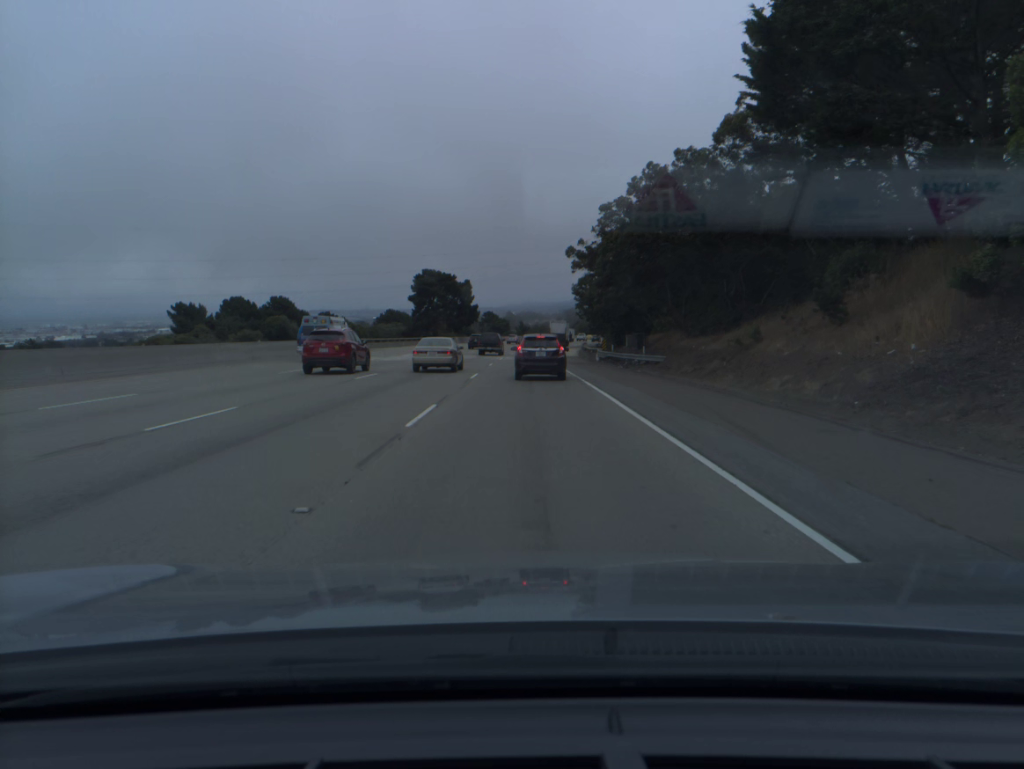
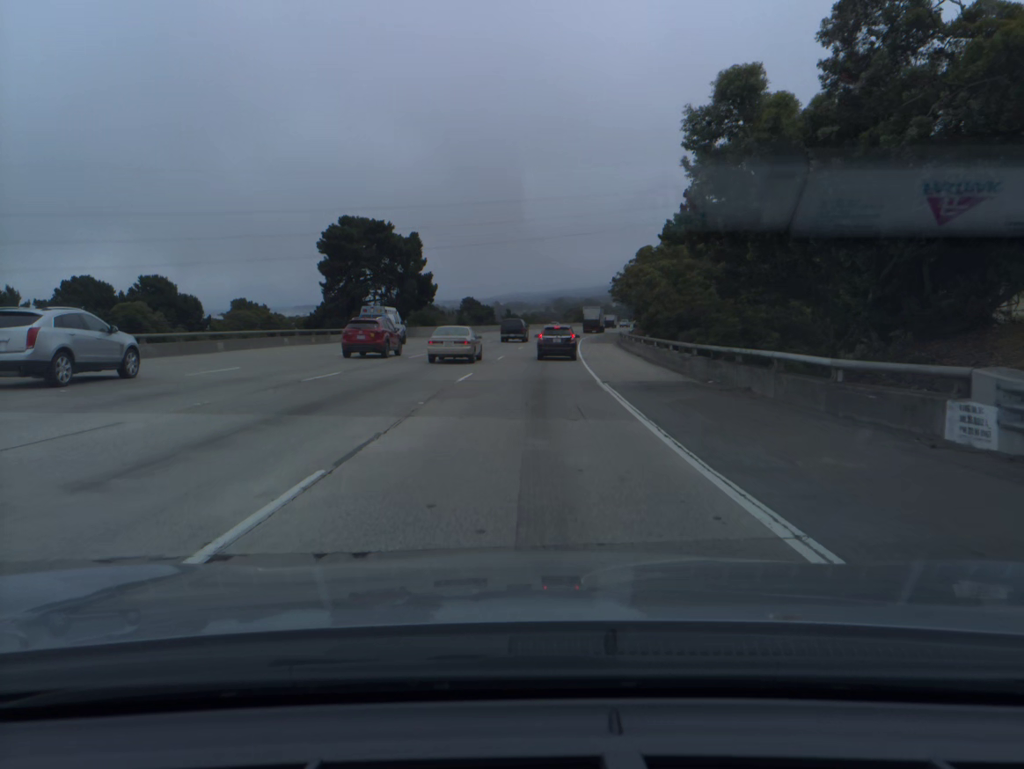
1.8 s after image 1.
(+0.2, +51.9) m; +1°
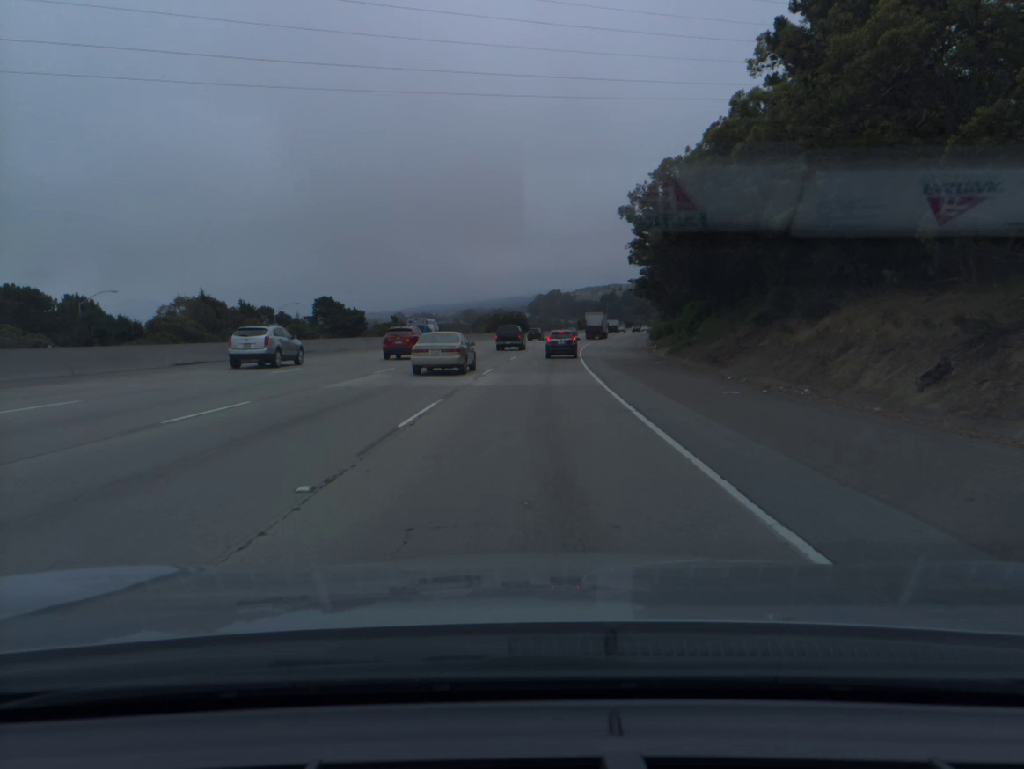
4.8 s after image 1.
(+4.8, +85.2) m; +7°
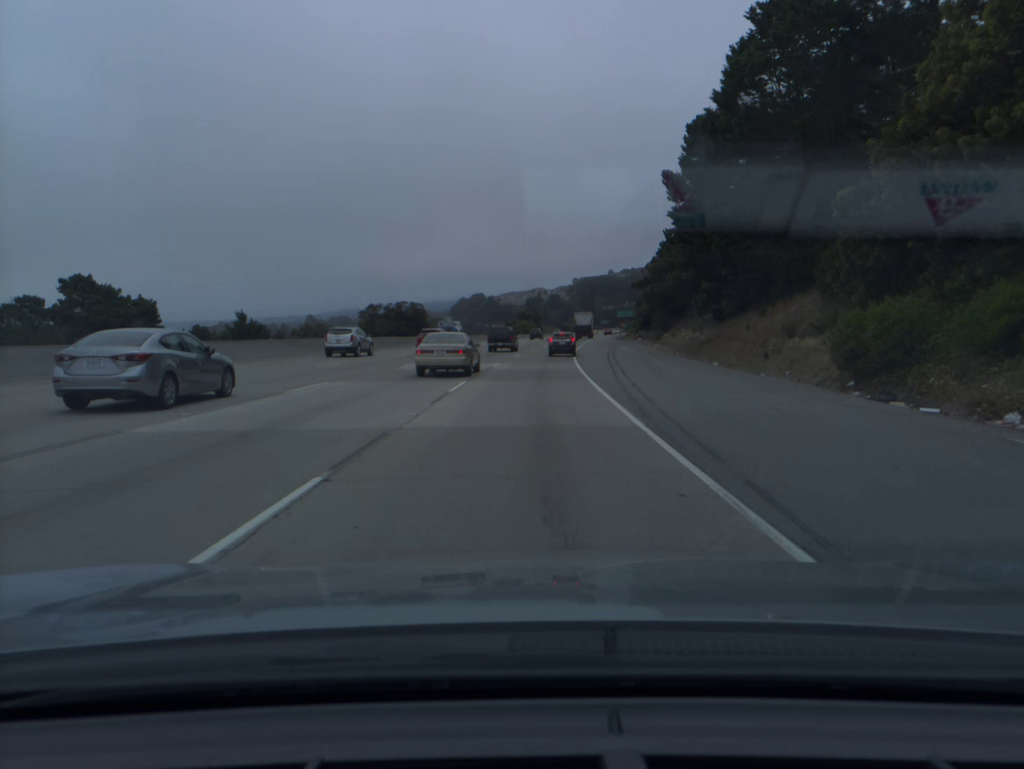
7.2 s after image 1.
(+3.2, +66.3) m; +5°
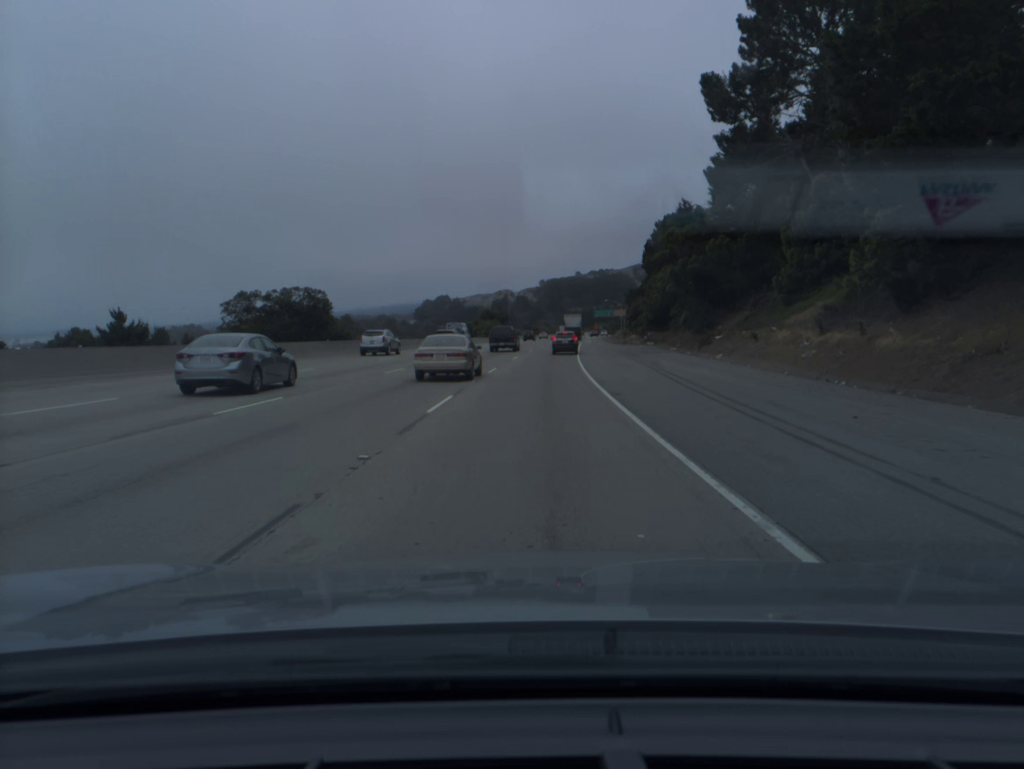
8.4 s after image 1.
(+0.6, +33.4) m; +2°
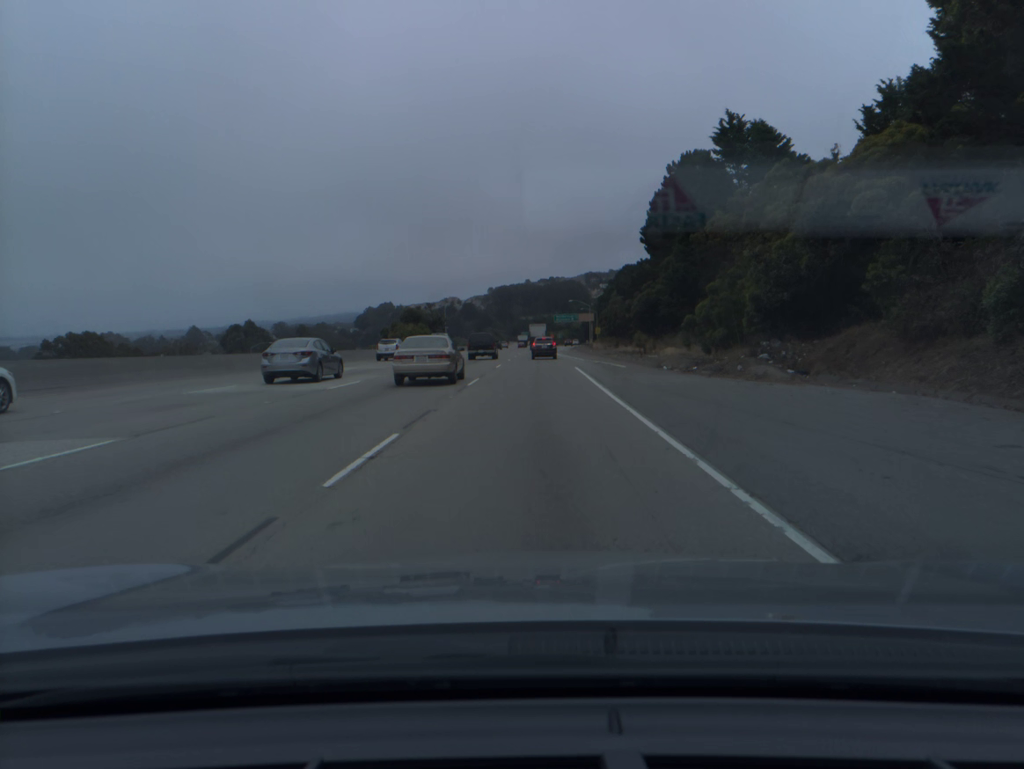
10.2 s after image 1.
(+1.7, +50.7) m; +4°
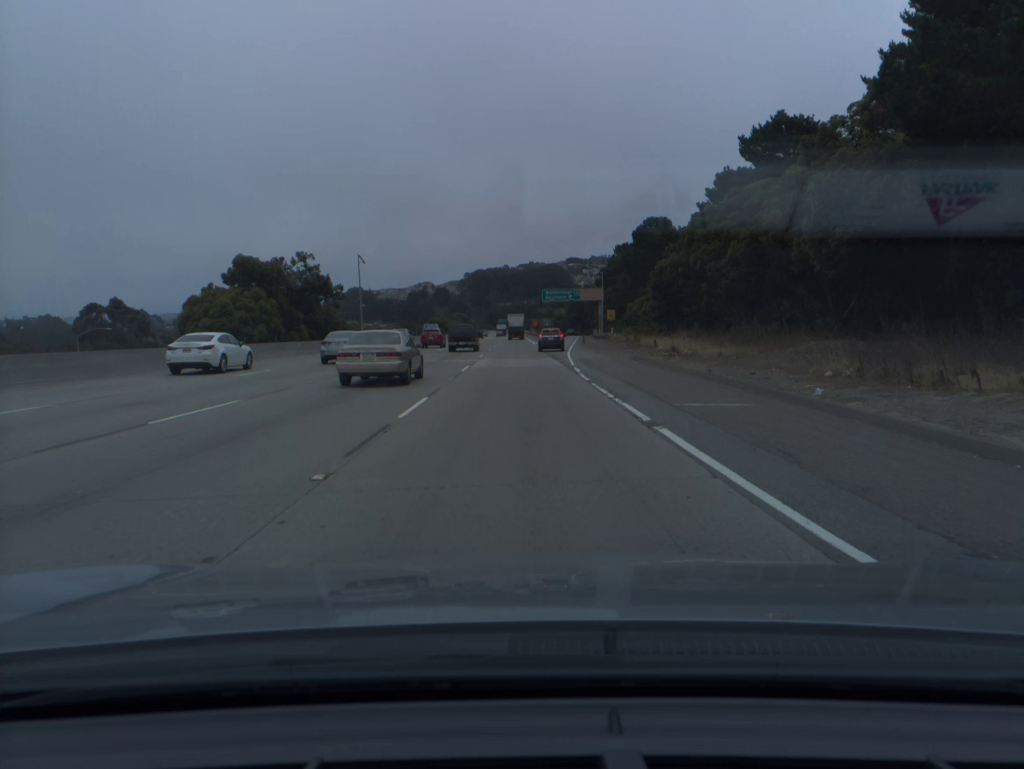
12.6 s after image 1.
(+1.2, +67.8) m; +2°
